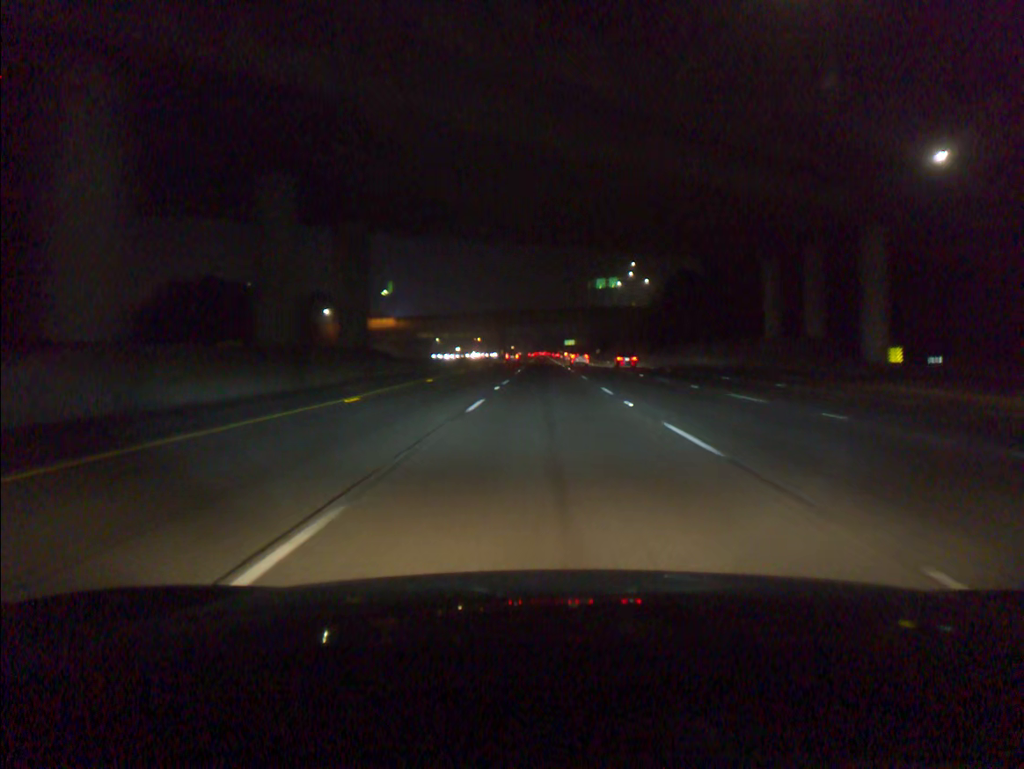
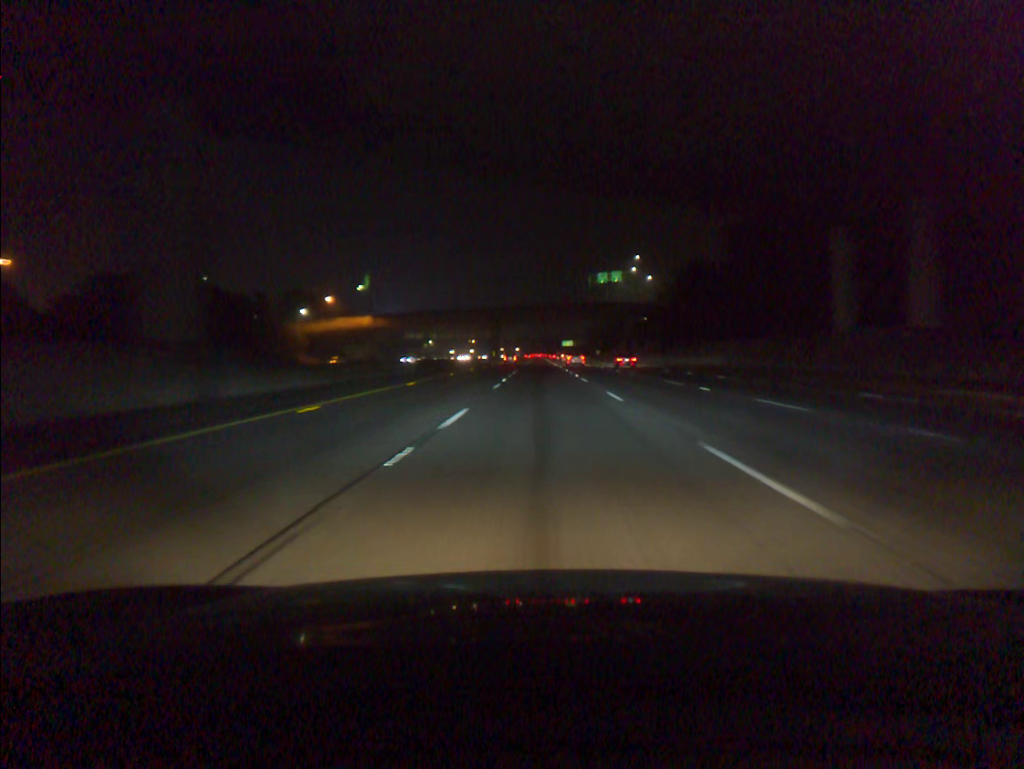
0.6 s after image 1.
(0.0, +18.2) m; 0°
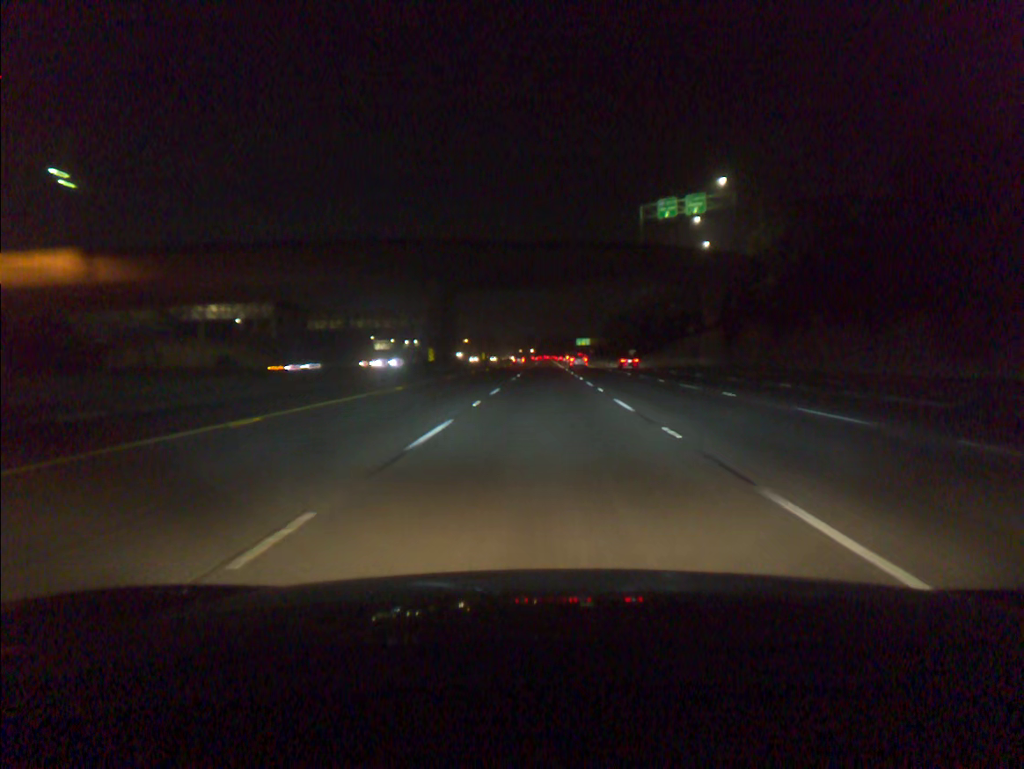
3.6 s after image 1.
(-0.2, +90.8) m; -1°
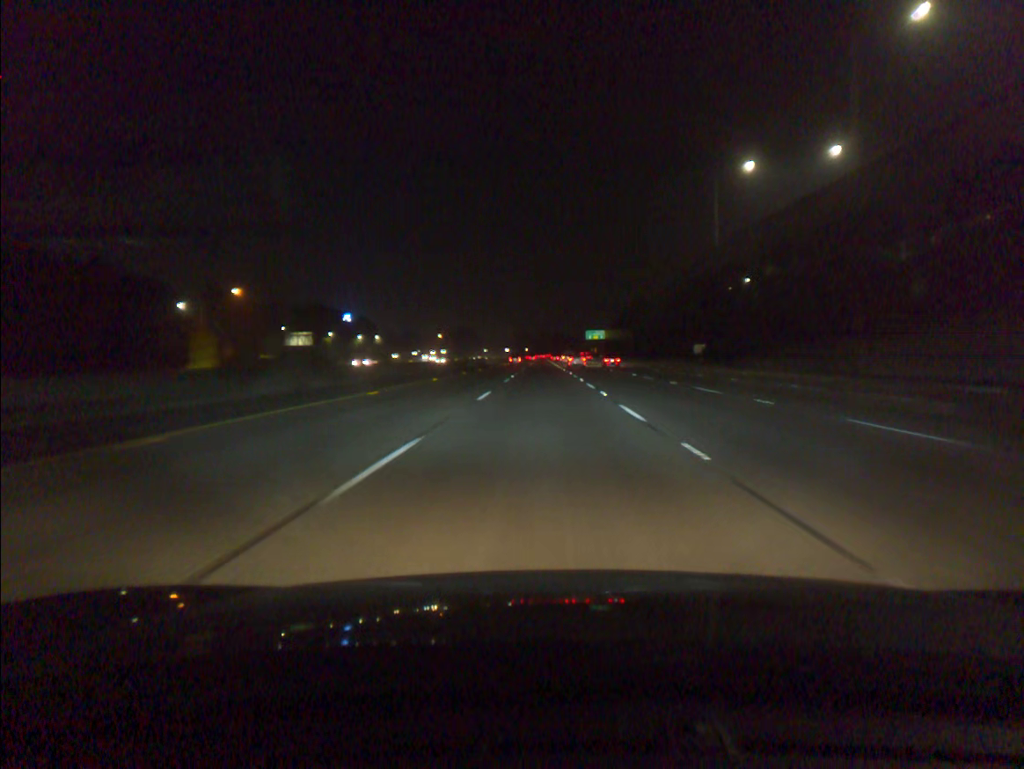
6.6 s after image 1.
(+0.4, +91.1) m; 0°
